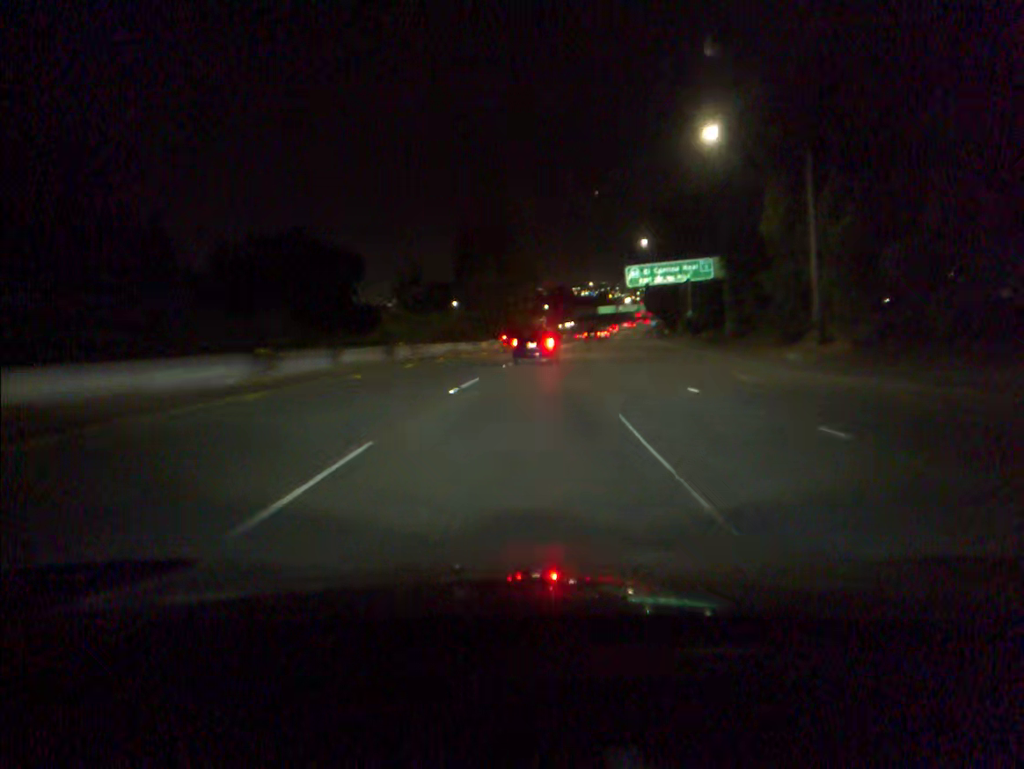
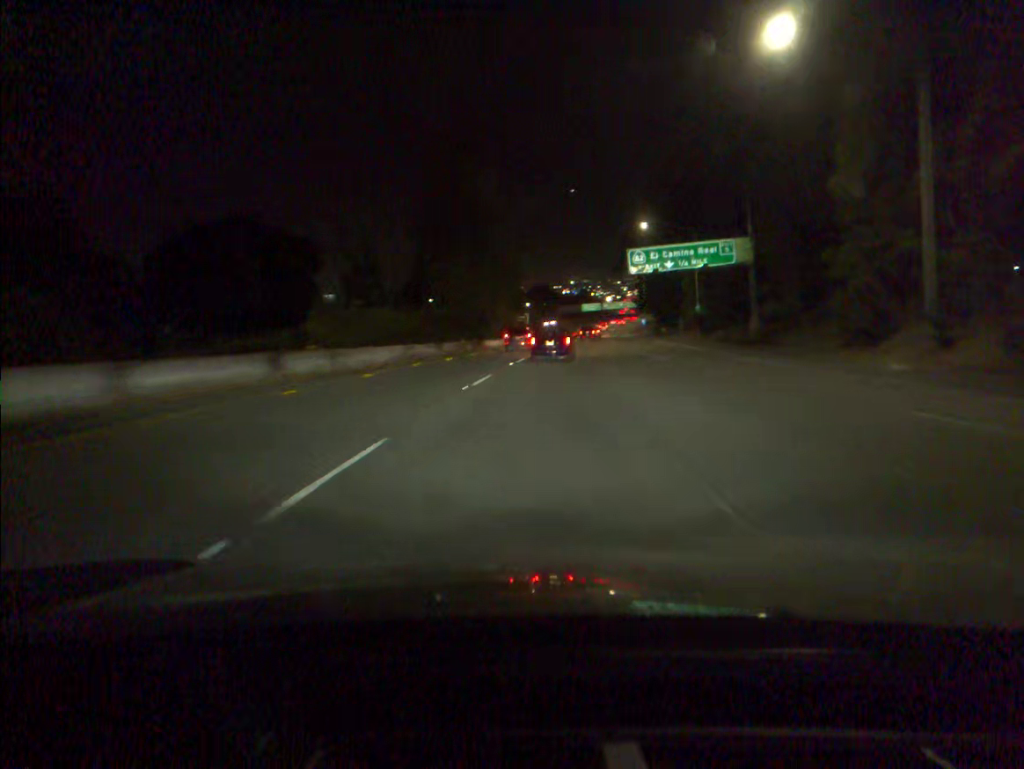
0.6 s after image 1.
(+0.1, +13.9) m; +1°
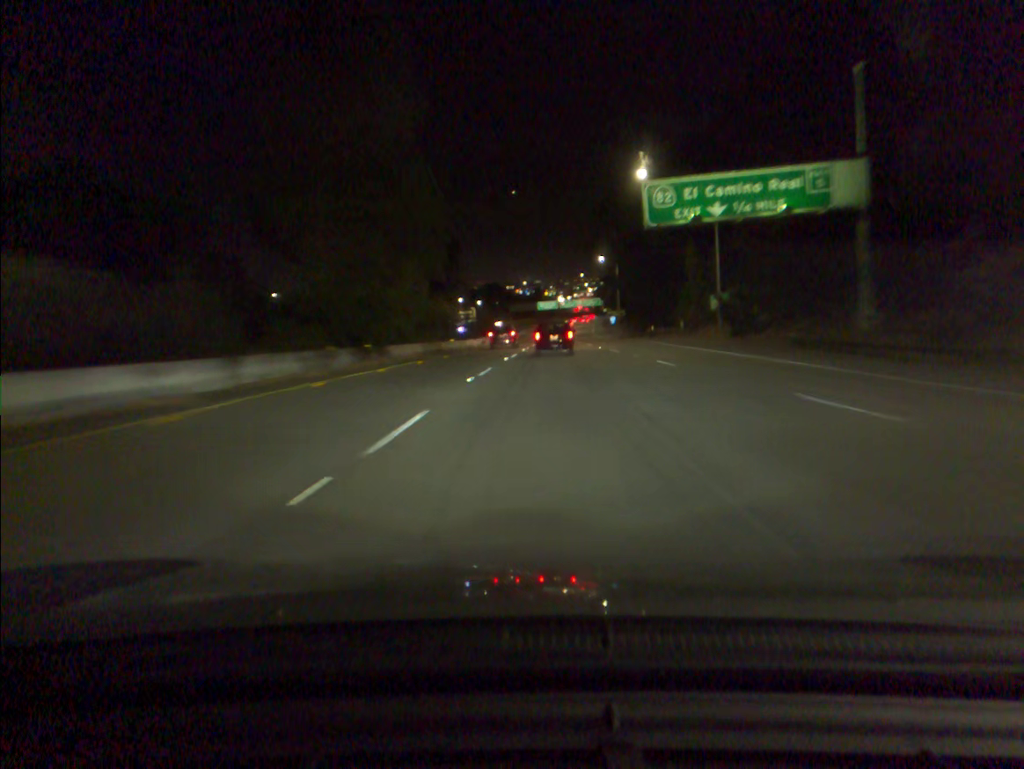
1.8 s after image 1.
(+0.9, +27.8) m; +3°
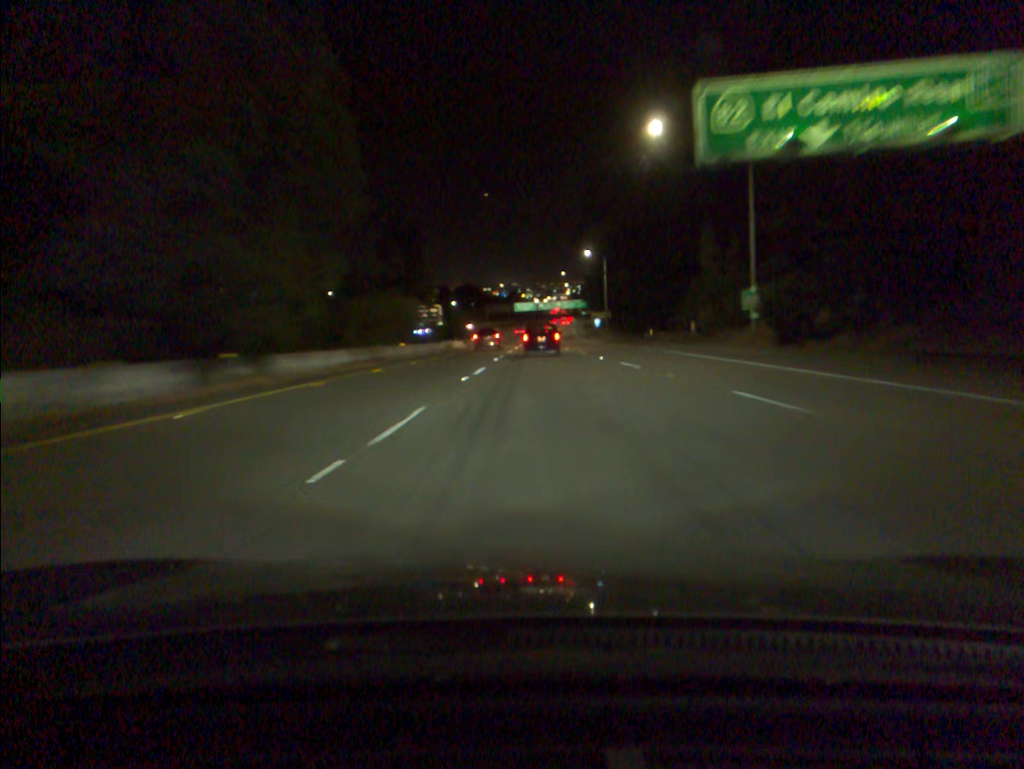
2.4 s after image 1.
(+0.2, +13.9) m; +2°
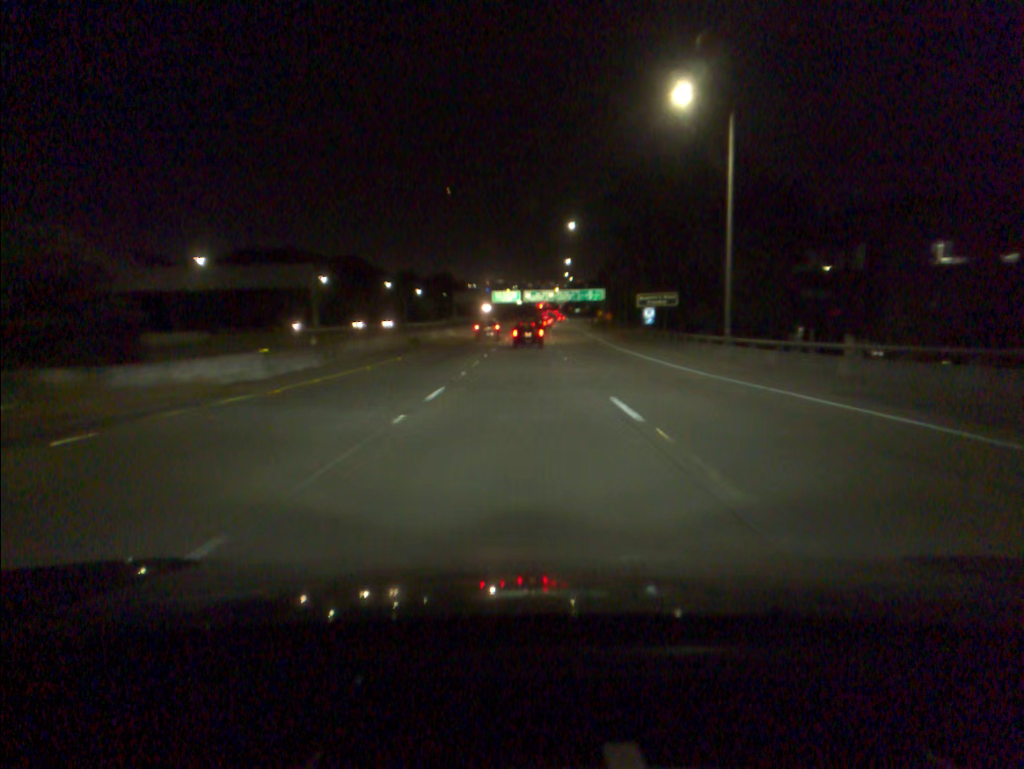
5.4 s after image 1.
(+1.5, +70.0) m; +1°
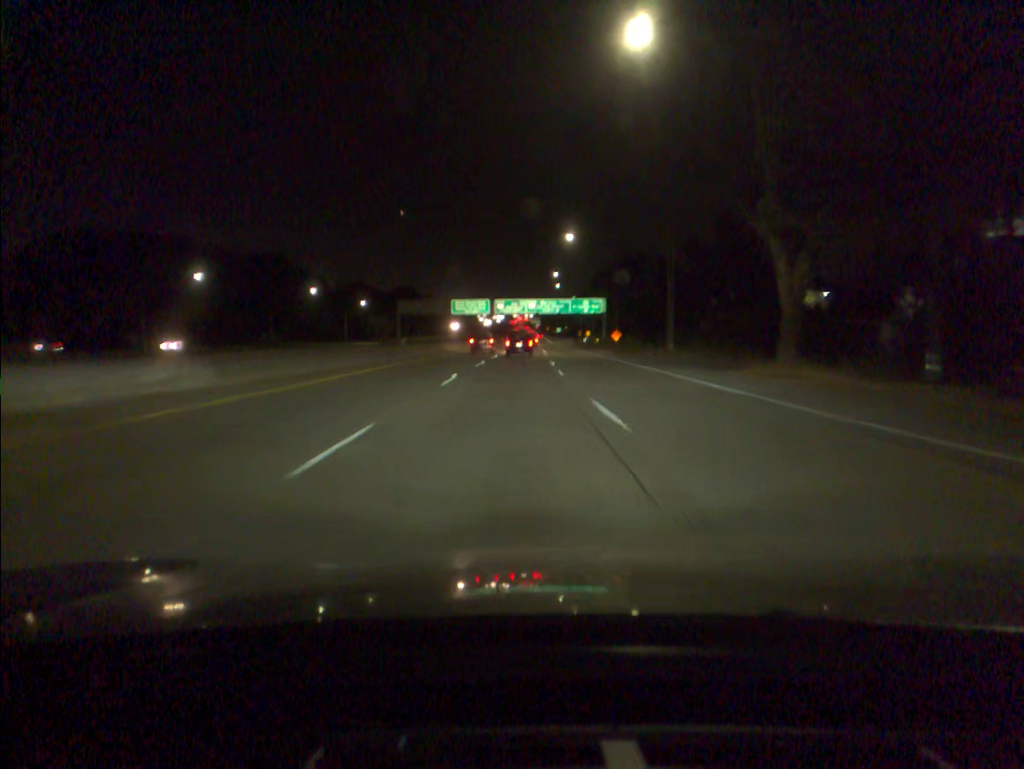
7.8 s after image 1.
(+0.6, +58.2) m; +2°
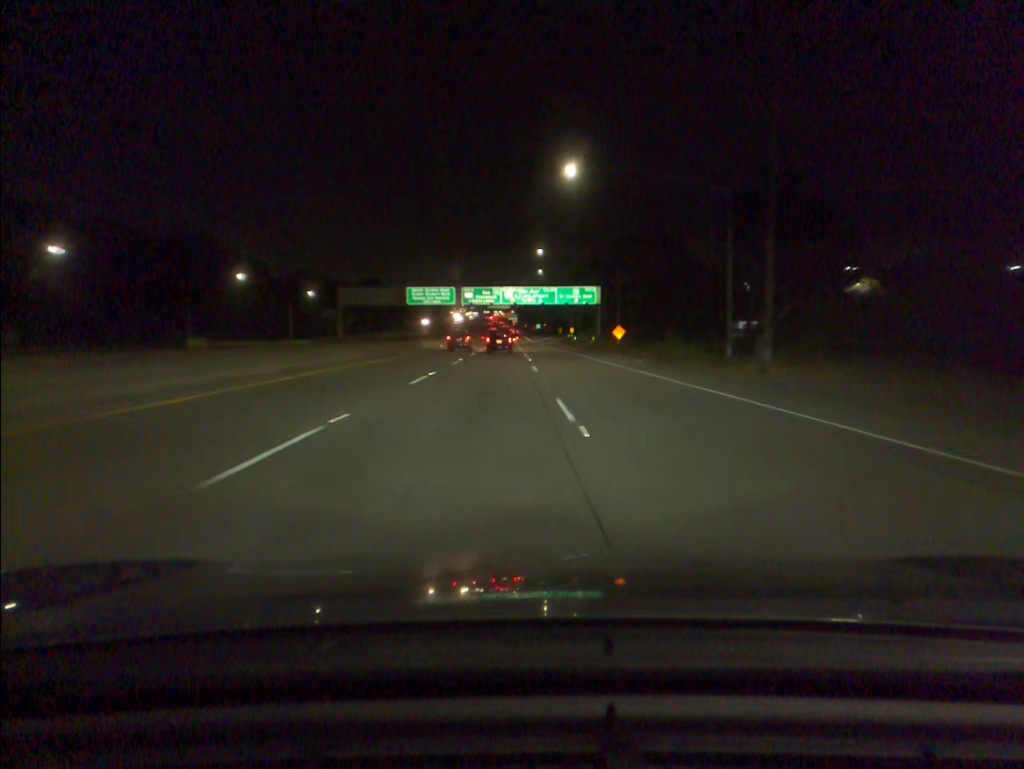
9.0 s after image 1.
(+0.4, +29.8) m; +2°
